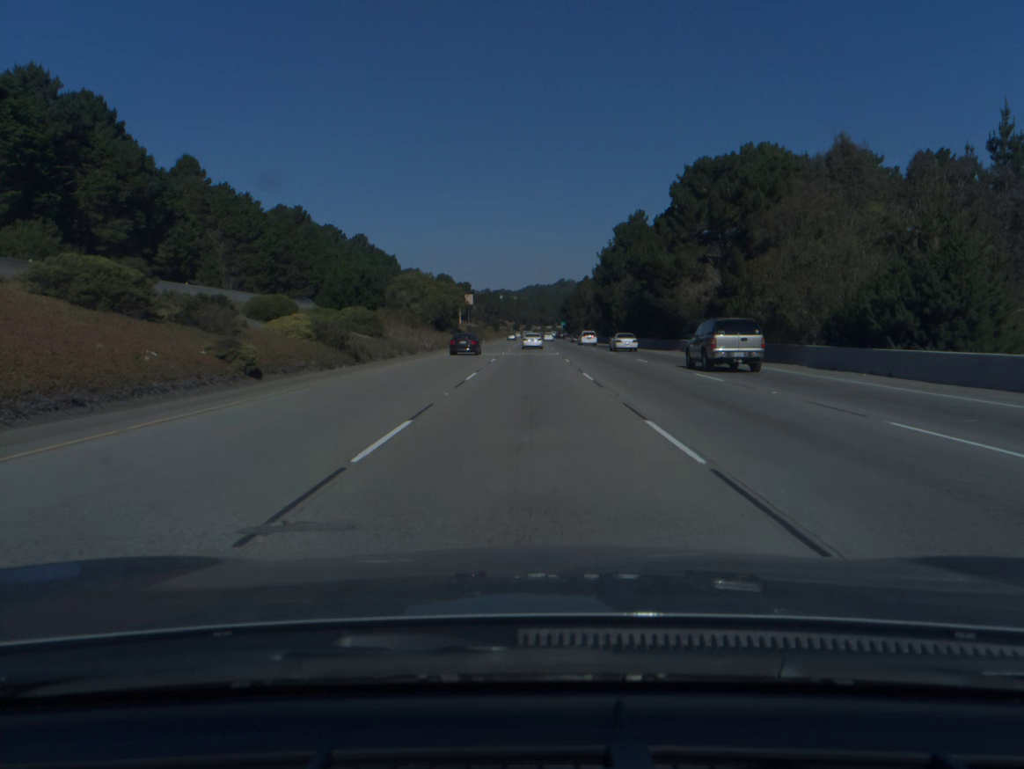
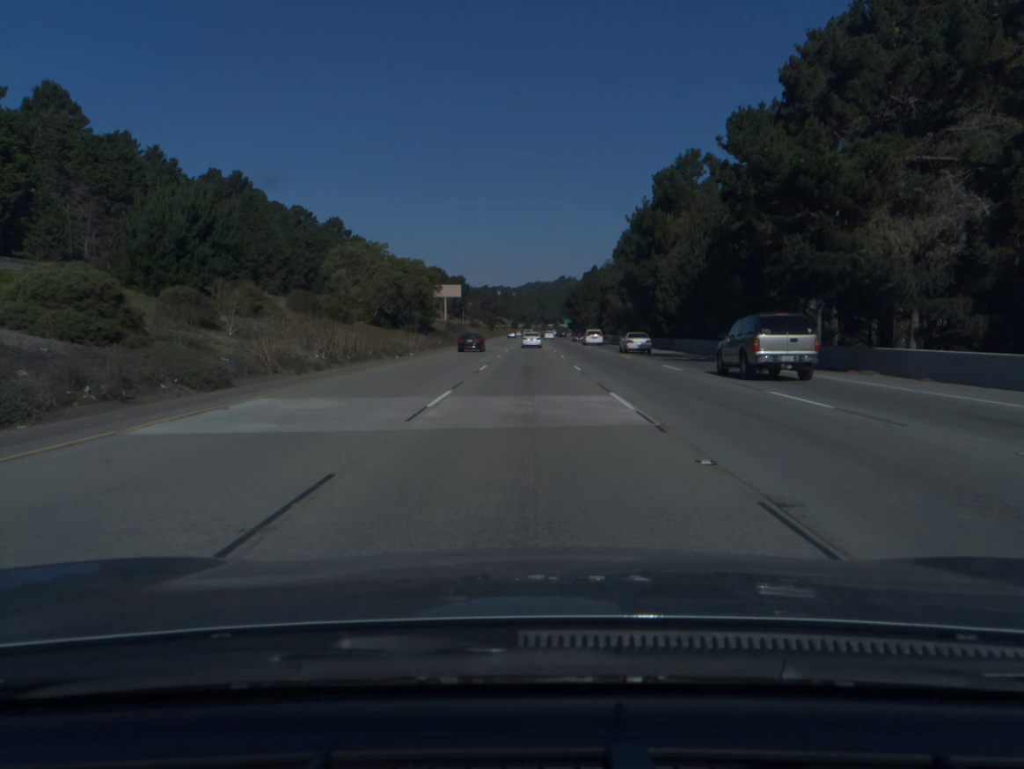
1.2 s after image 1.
(0.0, +37.6) m; 0°
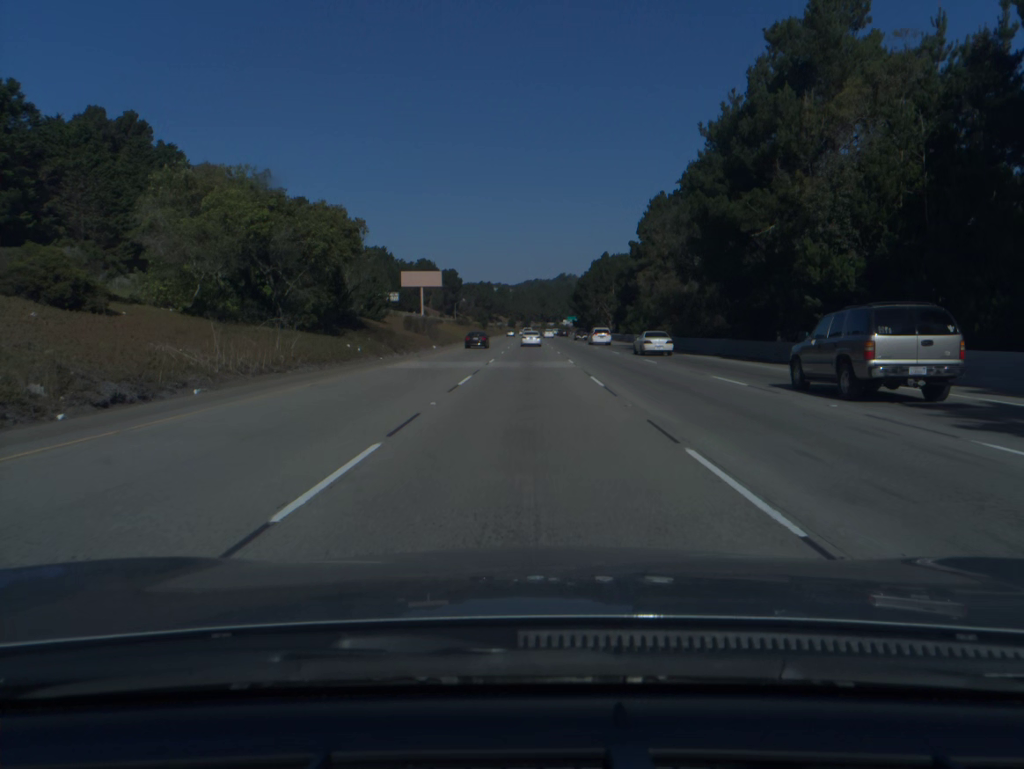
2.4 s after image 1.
(0.0, +37.9) m; 0°
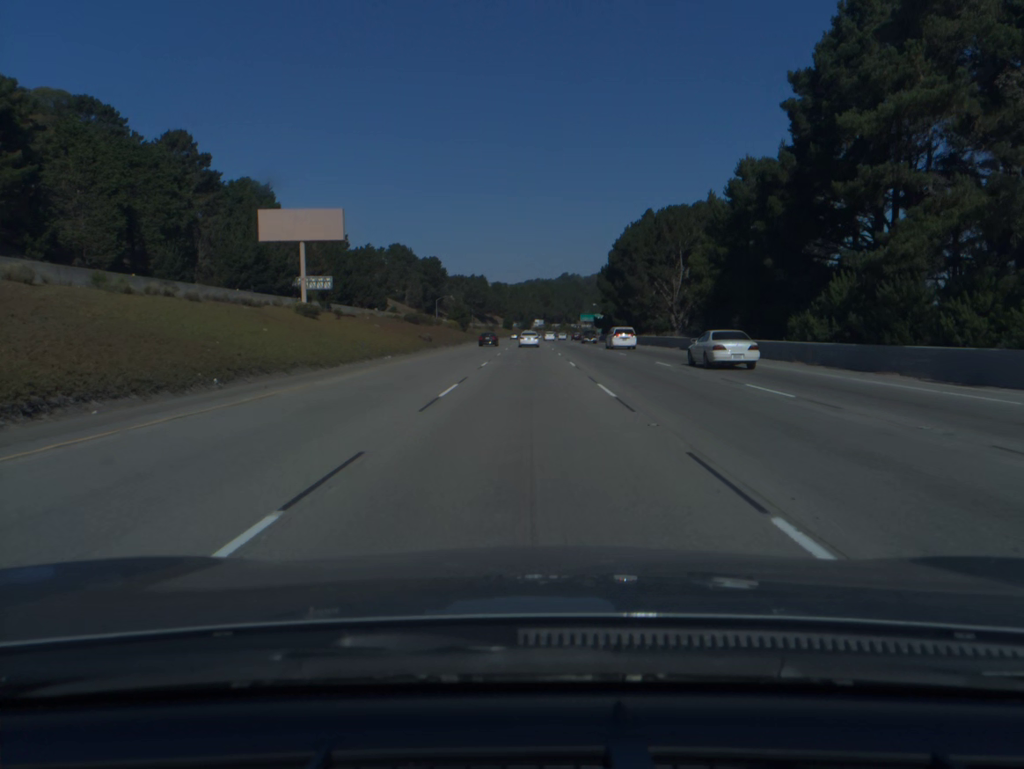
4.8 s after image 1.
(+0.1, +76.6) m; 0°
